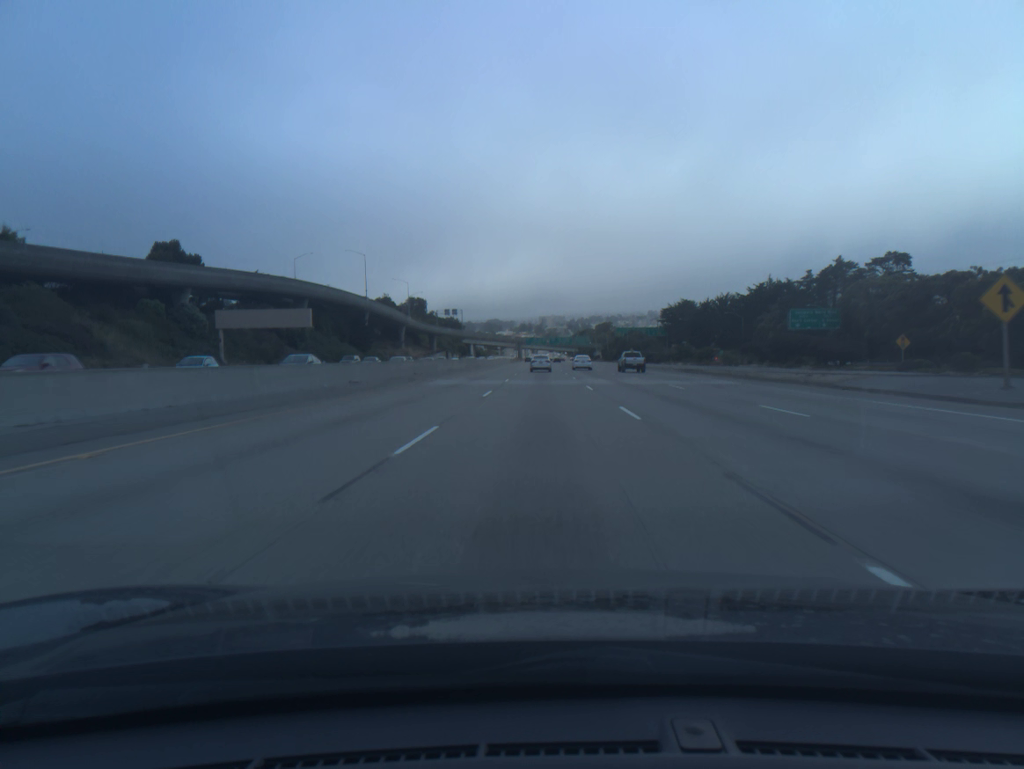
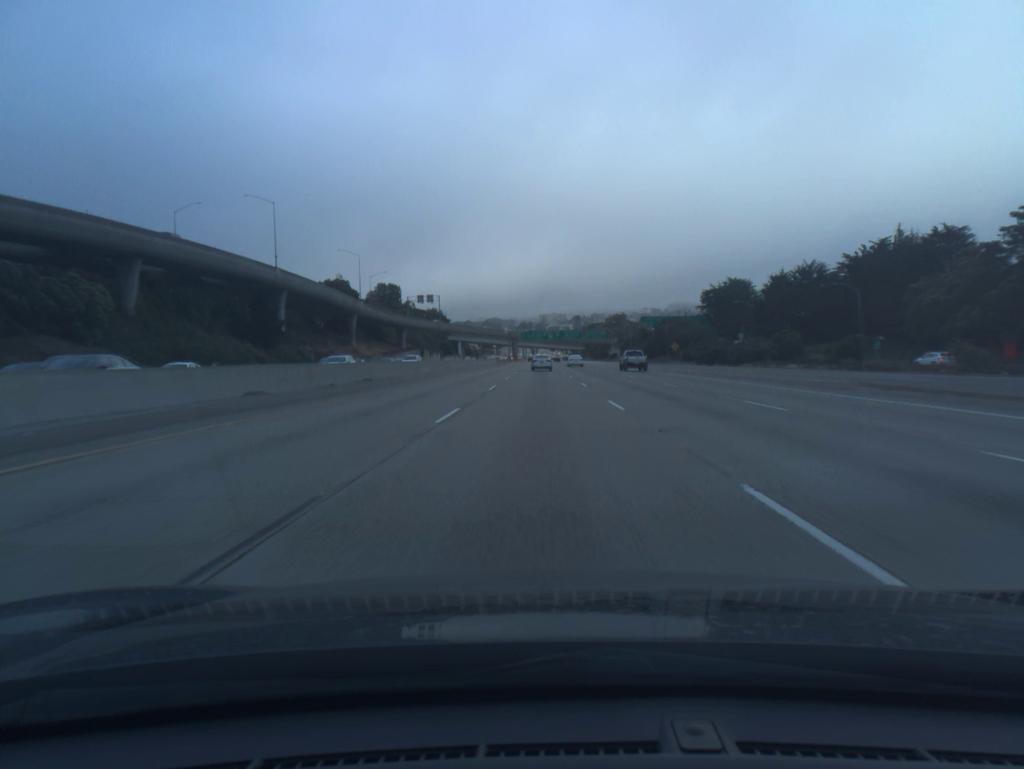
(0.0, +68.6) m; 0°
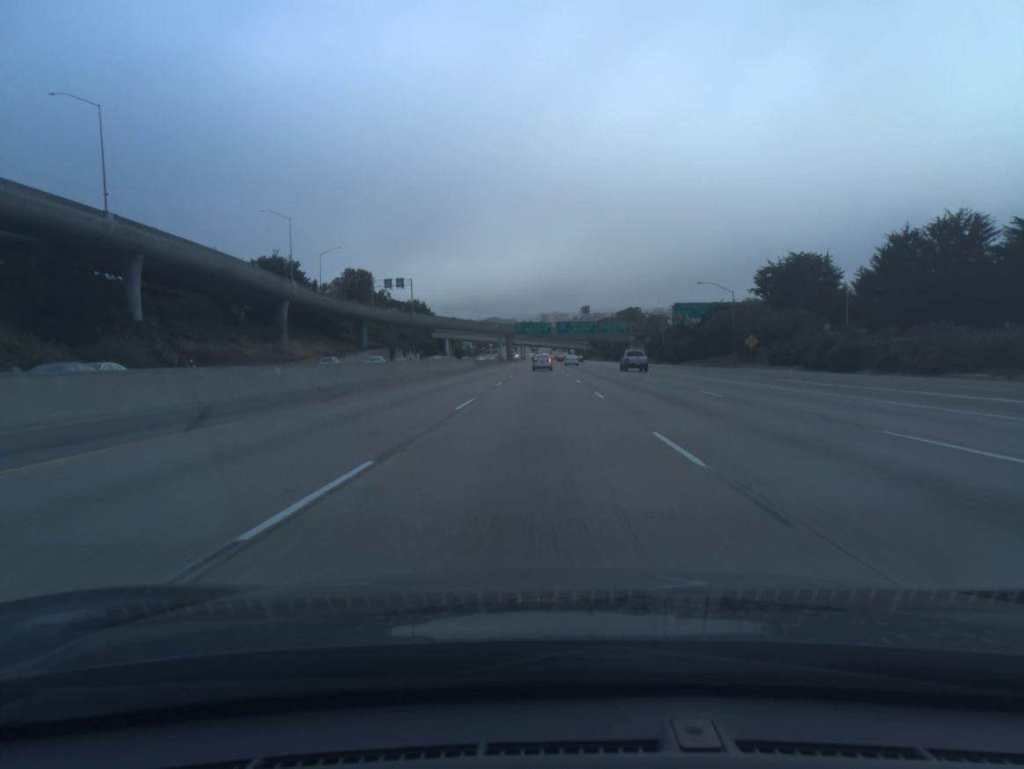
(0.0, +52.2) m; 0°
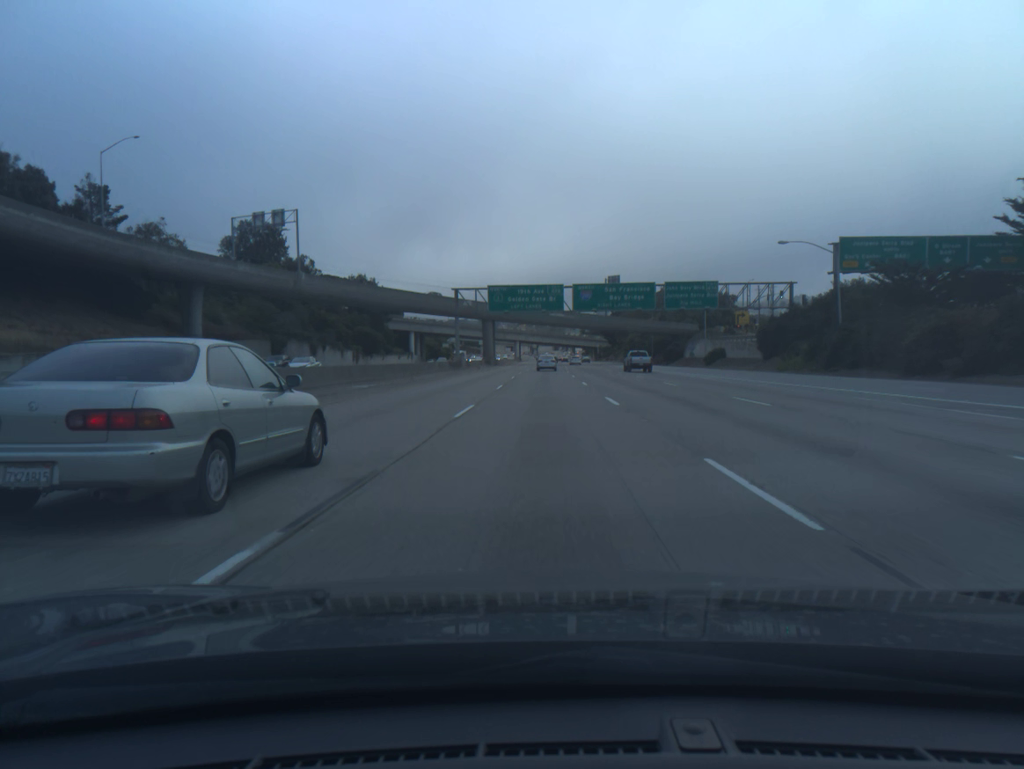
(-0.2, +88.2) m; 0°
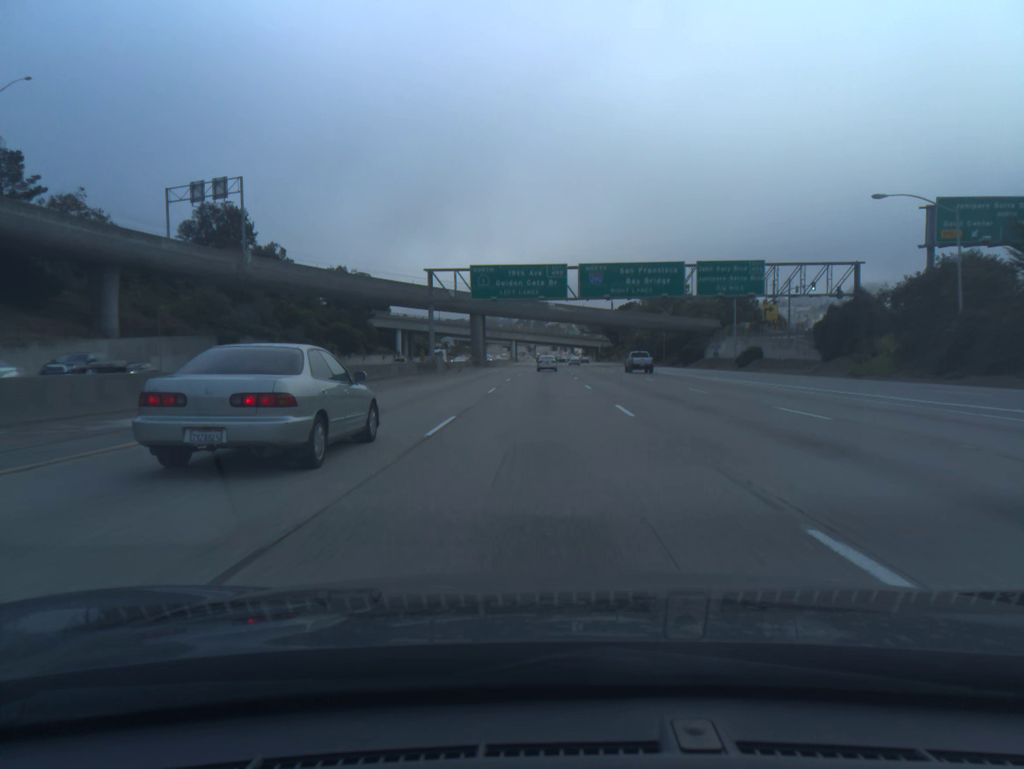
(0.0, +17.8) m; 0°
